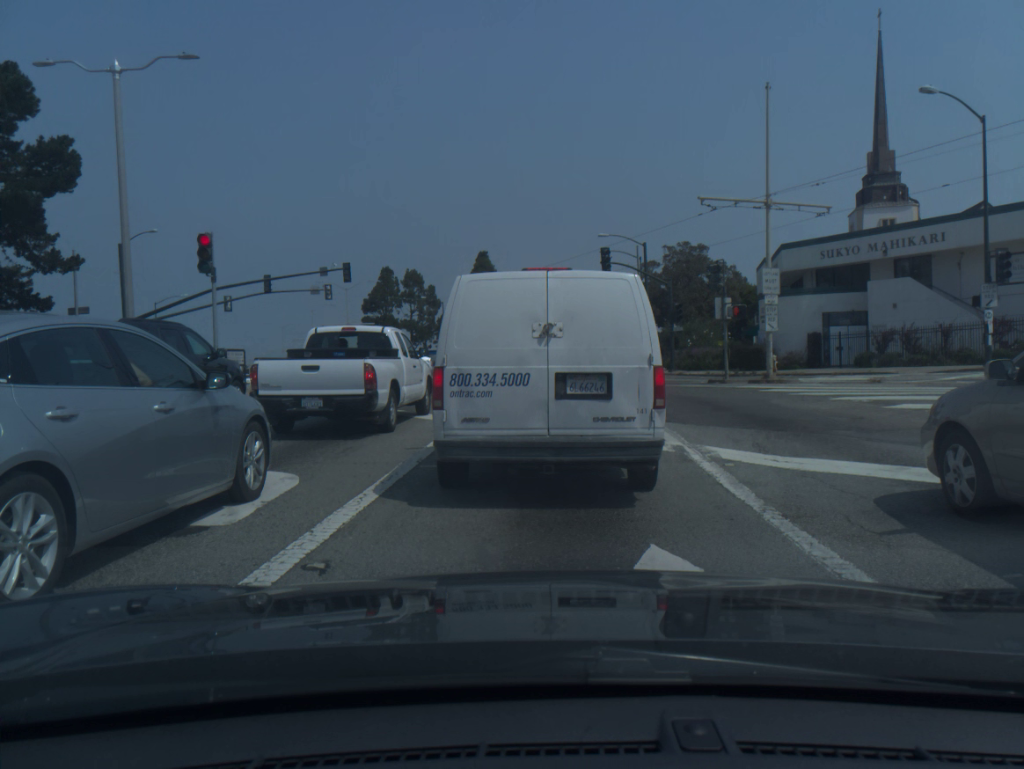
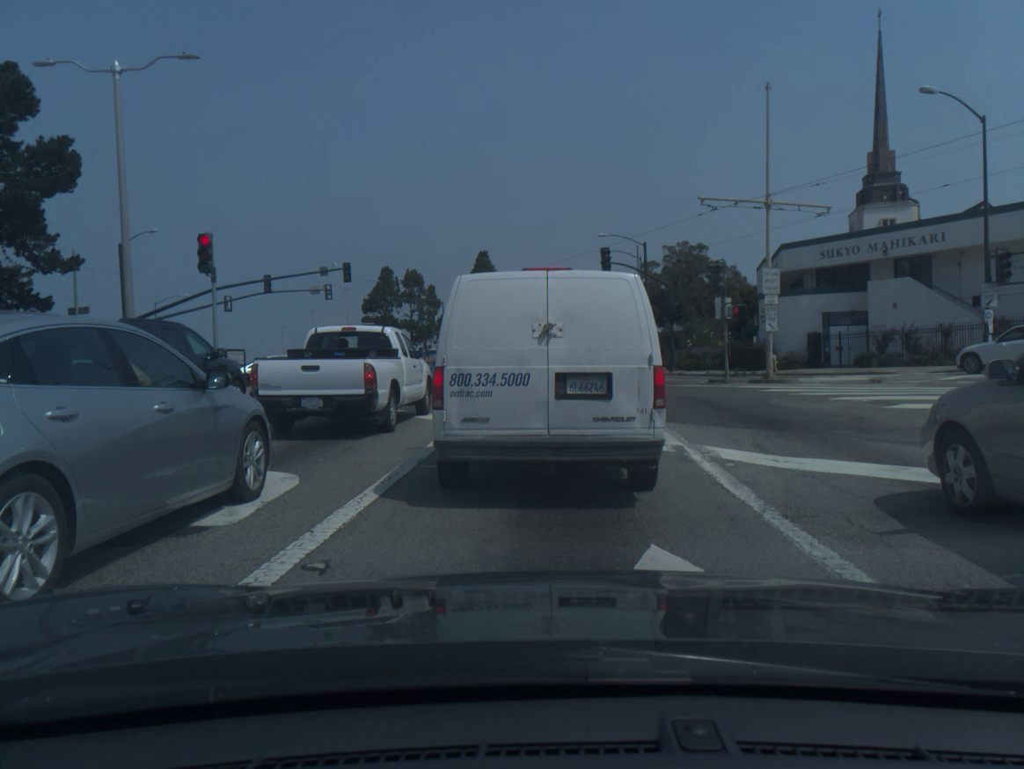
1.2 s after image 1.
(0.0, 0.0) m; 0°
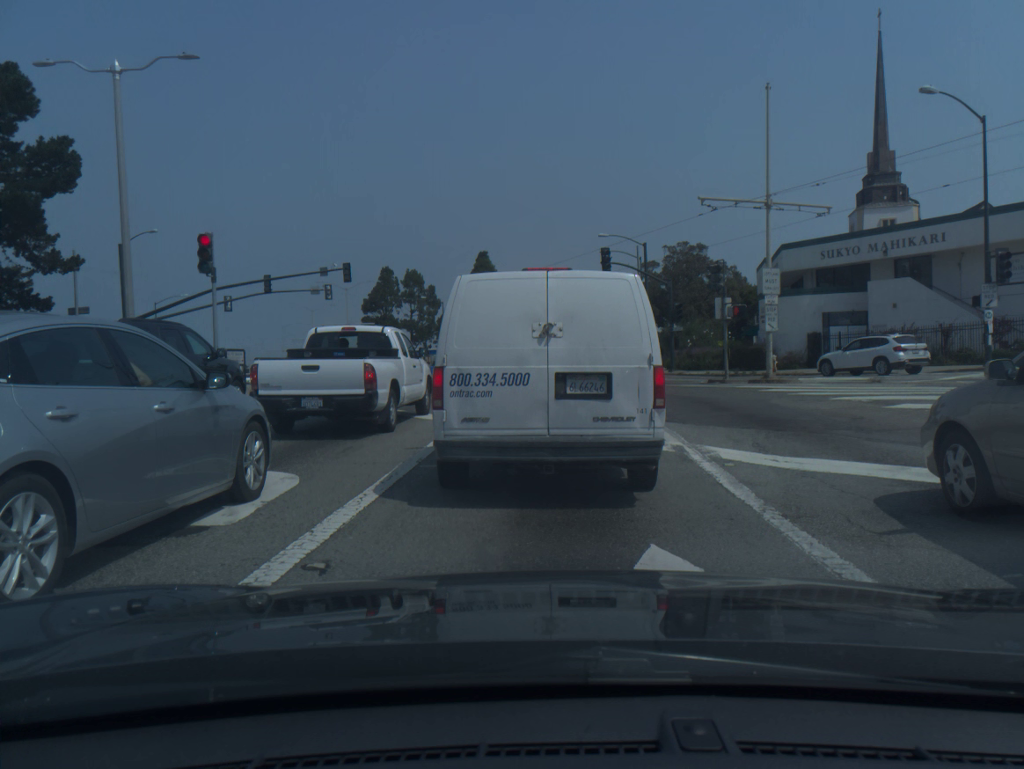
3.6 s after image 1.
(0.0, 0.0) m; 0°
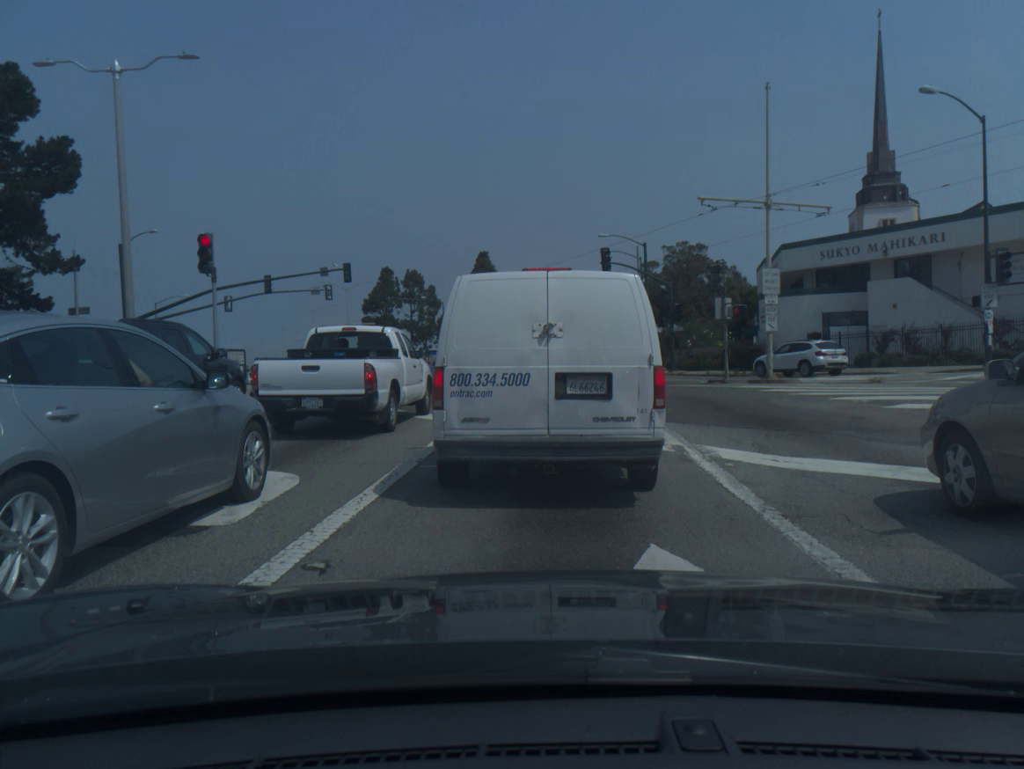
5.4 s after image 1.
(0.0, 0.0) m; 0°
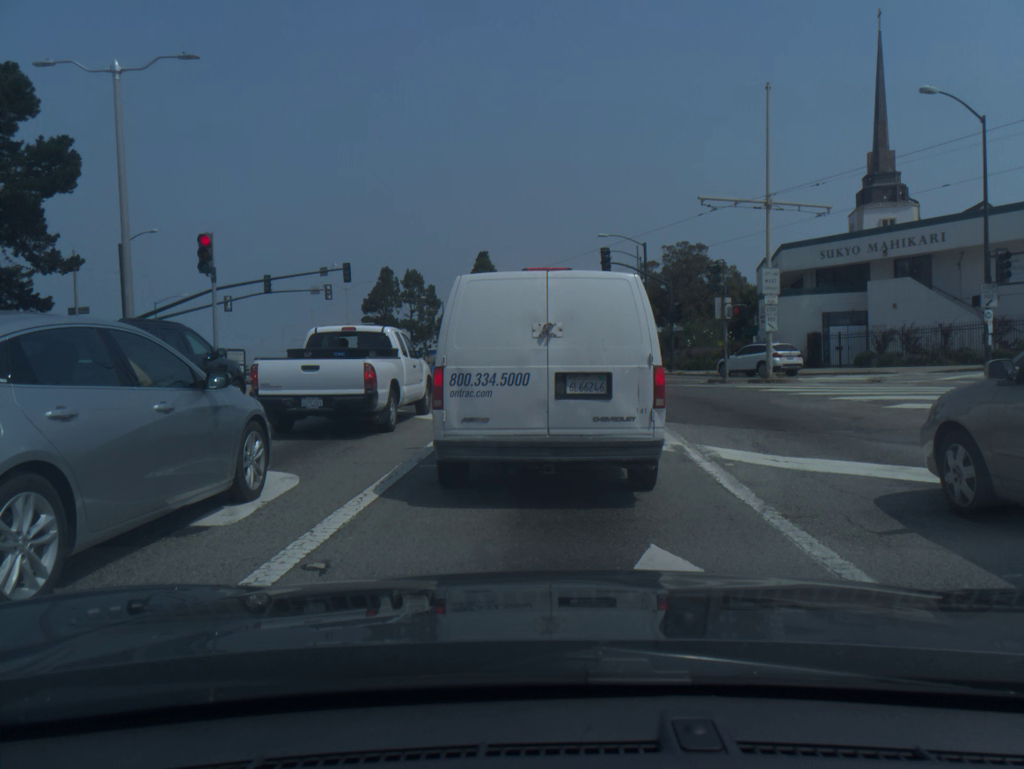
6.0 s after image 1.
(0.0, 0.0) m; 0°
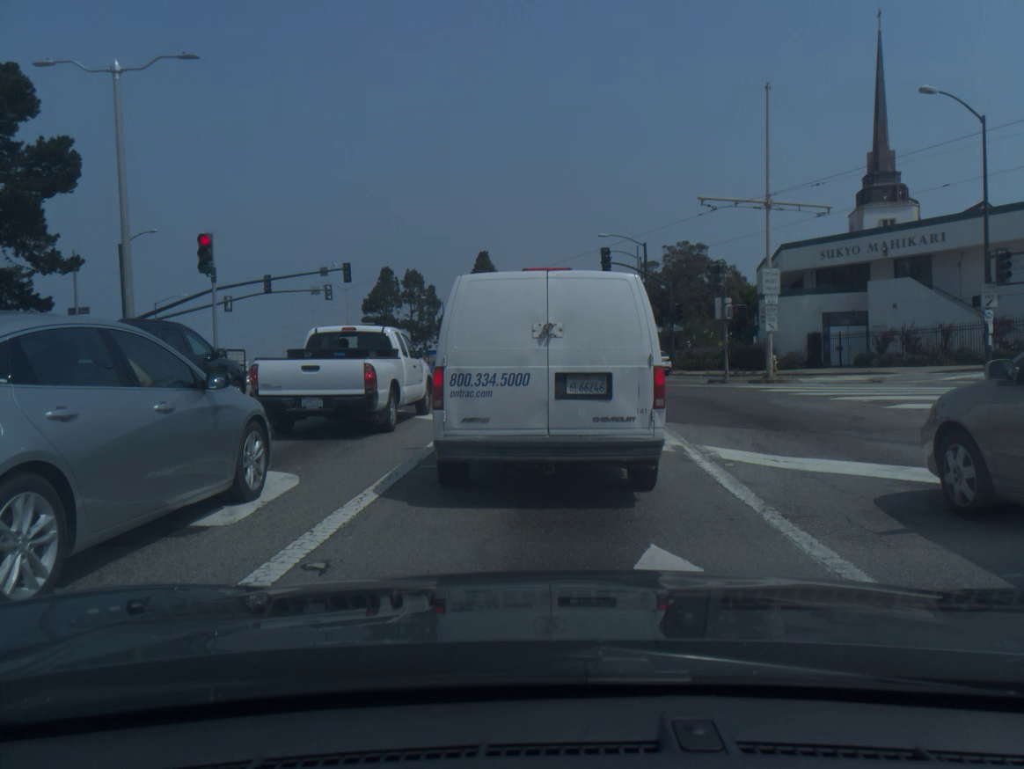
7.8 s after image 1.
(0.0, 0.0) m; 0°
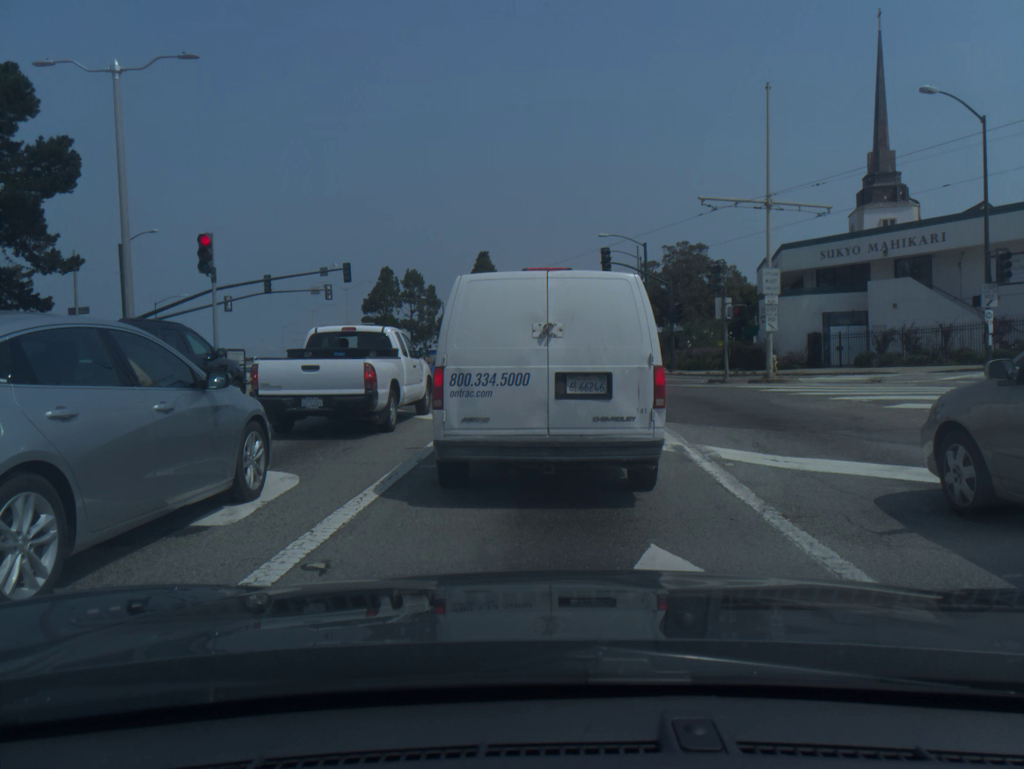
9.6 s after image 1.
(0.0, 0.0) m; 0°
